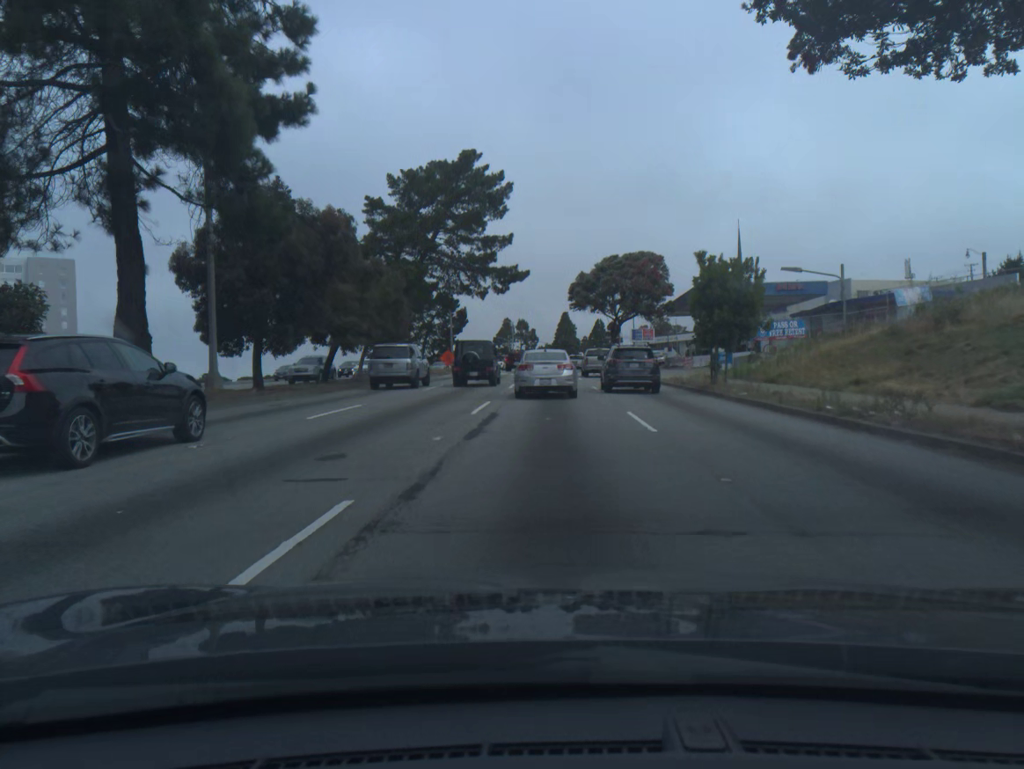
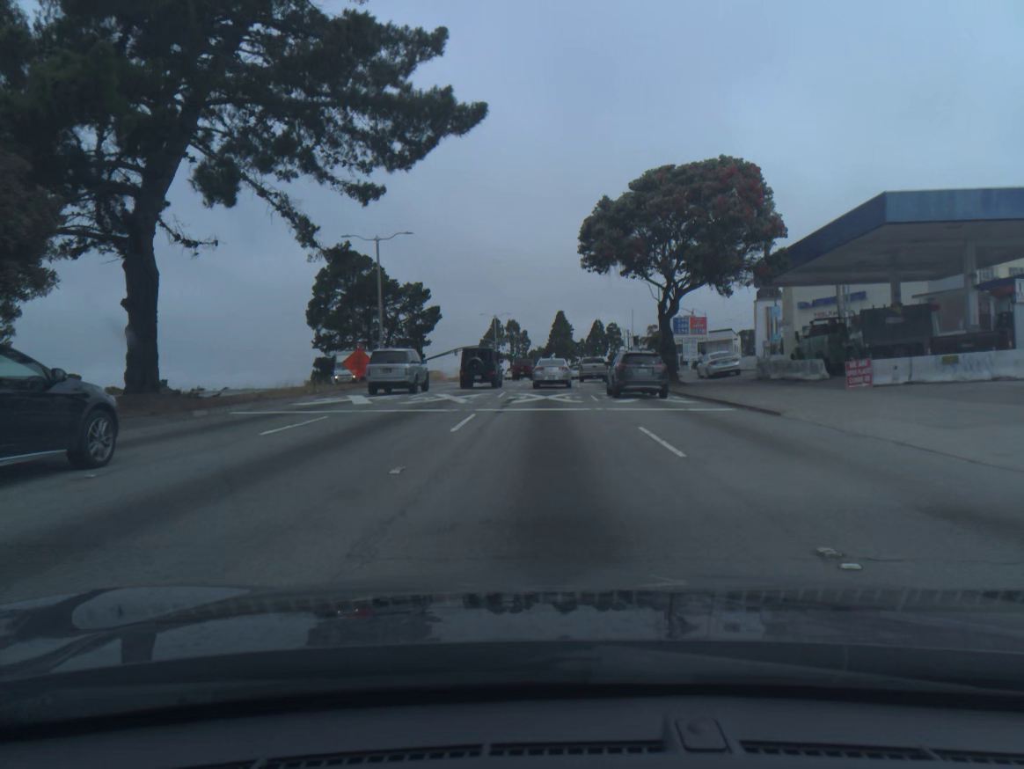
(+0.2, +32.3) m; +1°
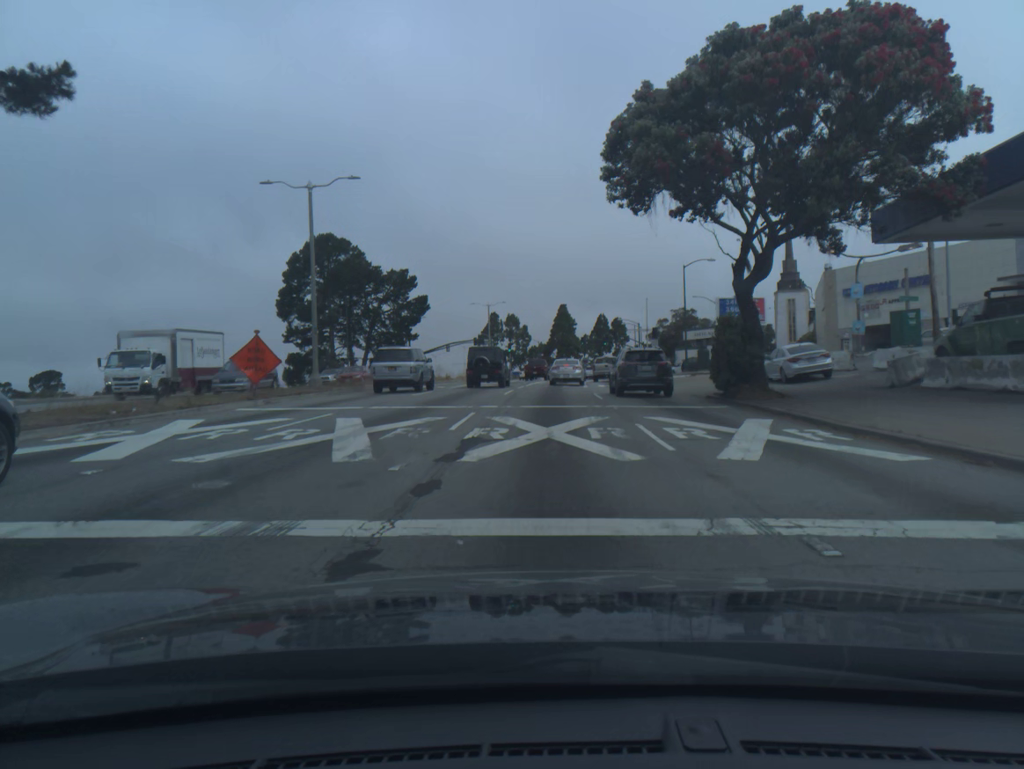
(0.0, +14.4) m; 0°
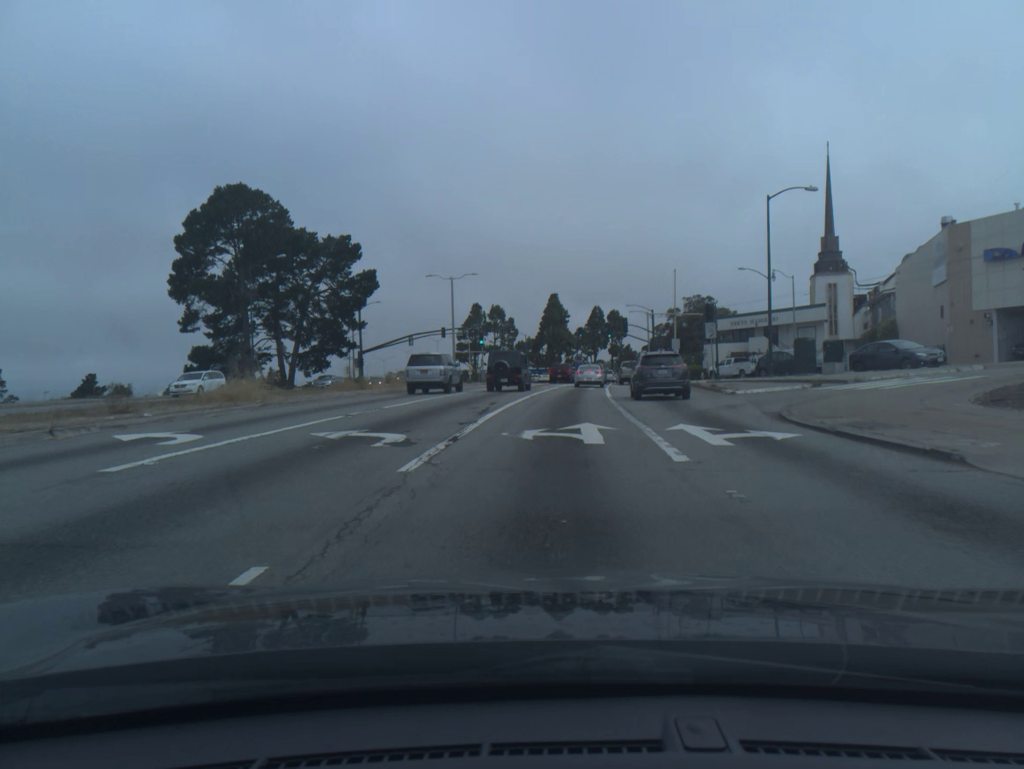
(+0.1, +28.6) m; +1°
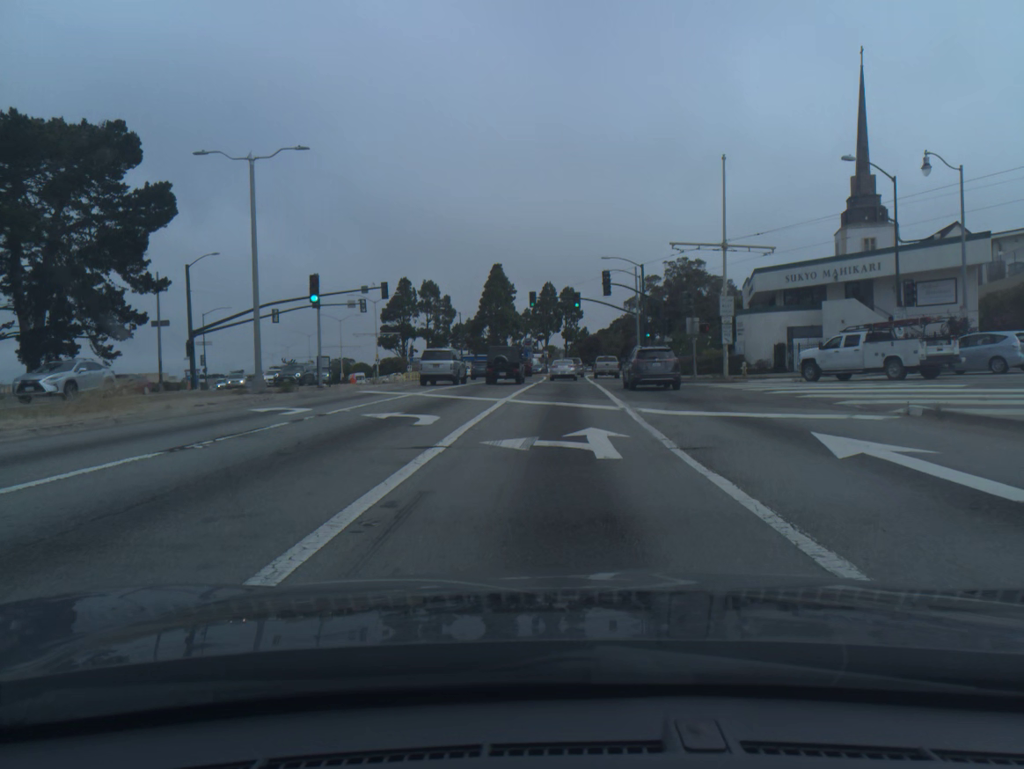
(+1.1, +36.2) m; +4°
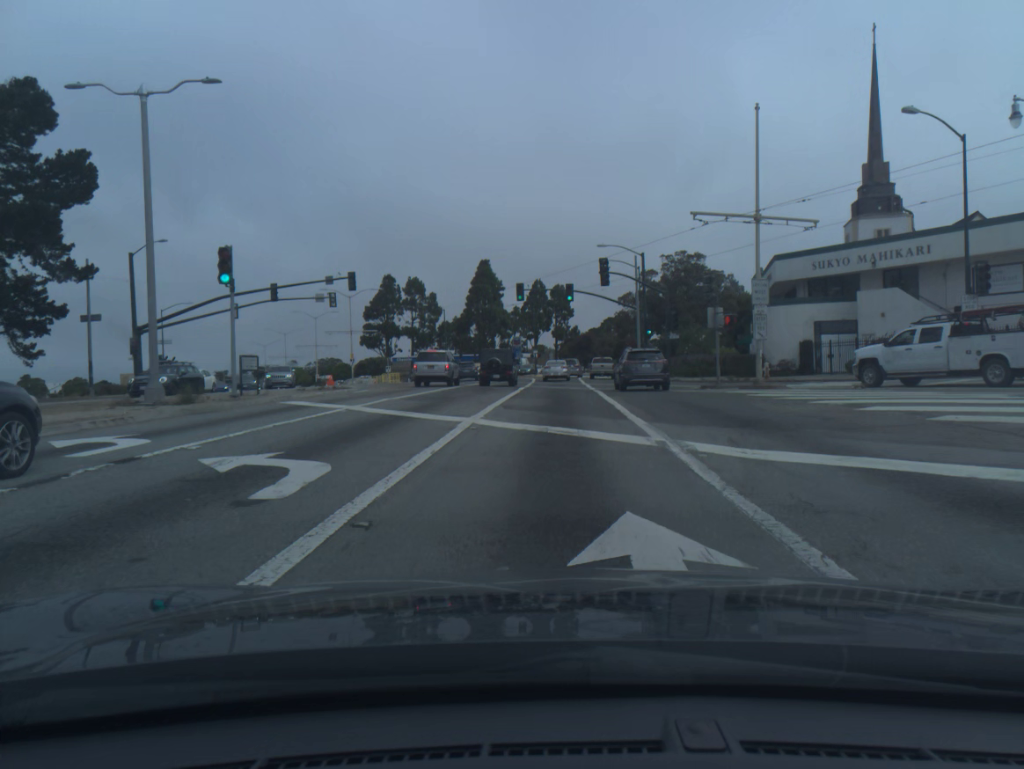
(+0.1, +7.3) m; +1°
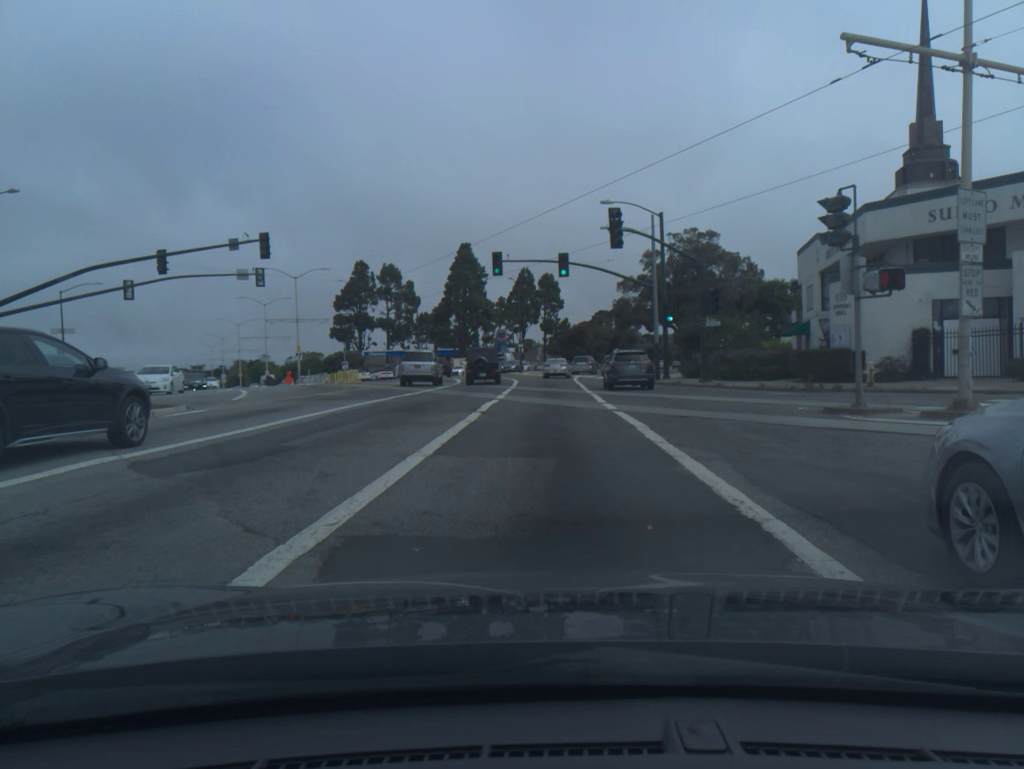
(+0.1, +14.7) m; +1°
